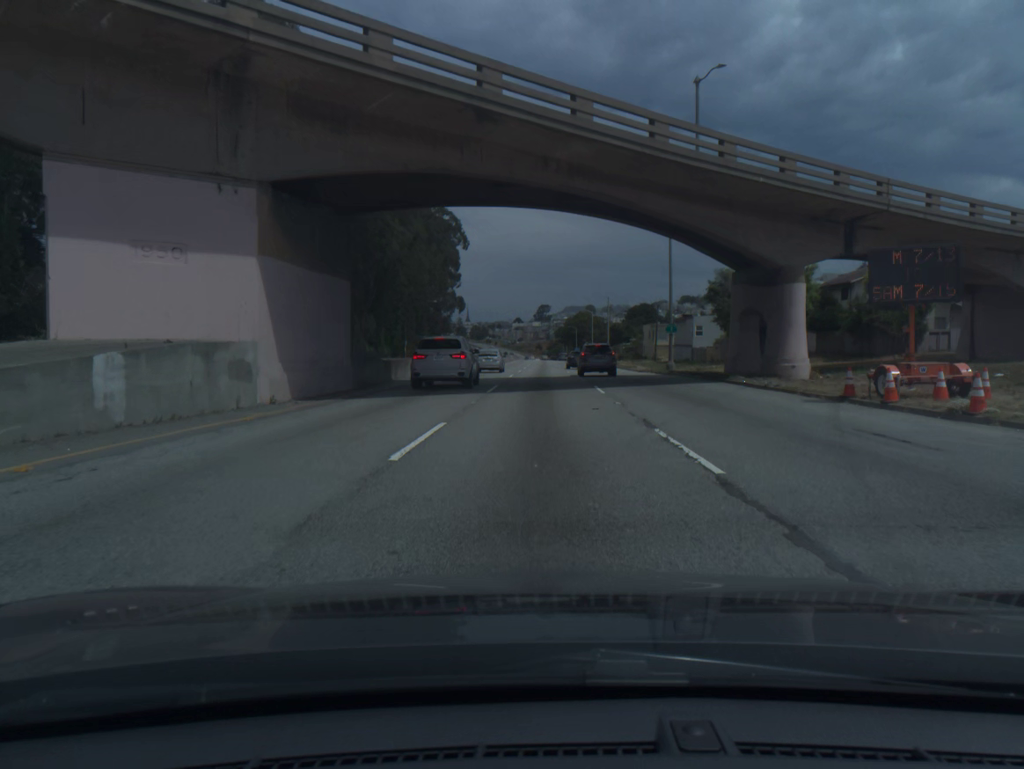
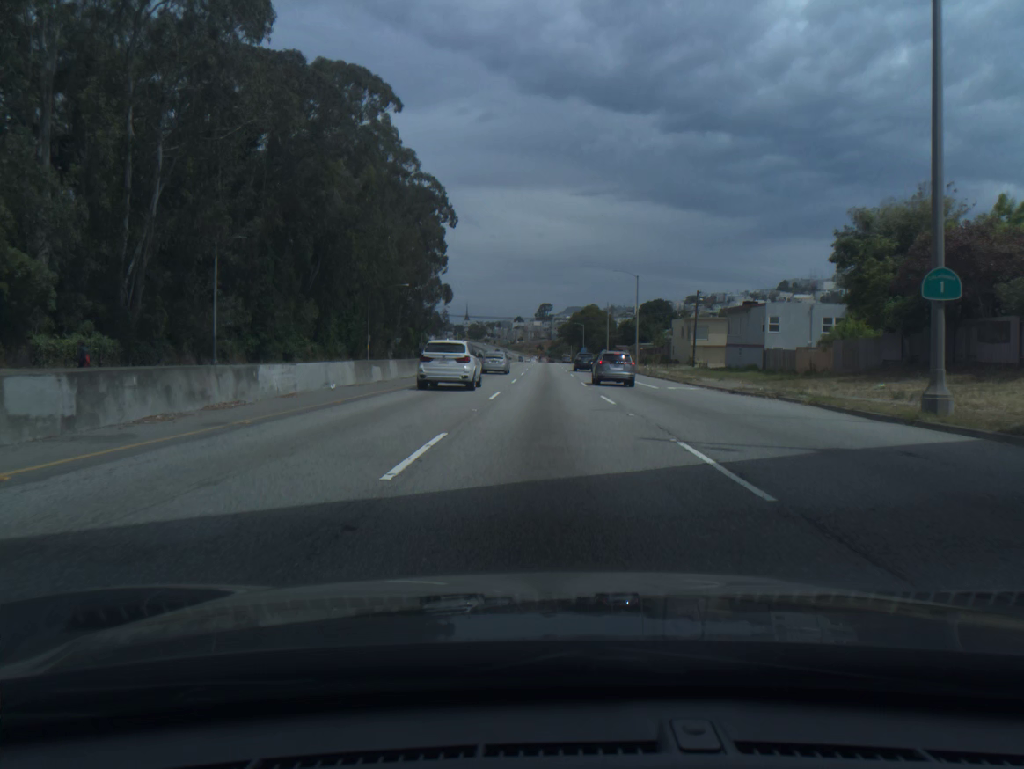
(0.0, +30.8) m; 0°
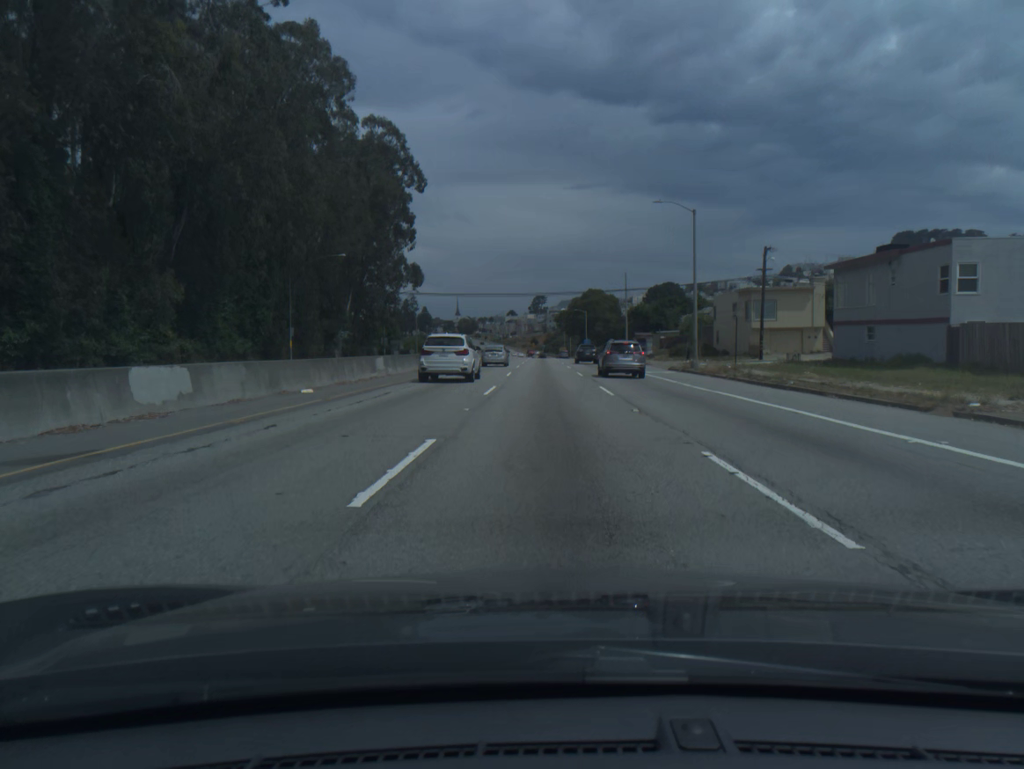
(+0.1, +30.6) m; 0°
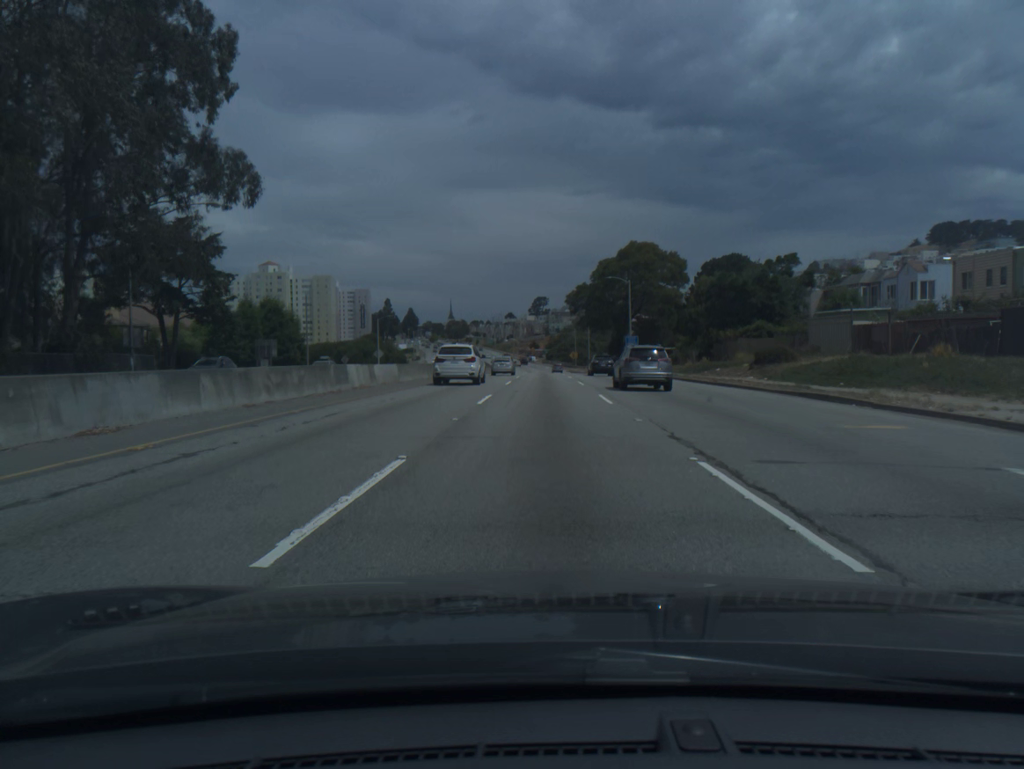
(+0.1, +75.2) m; 0°
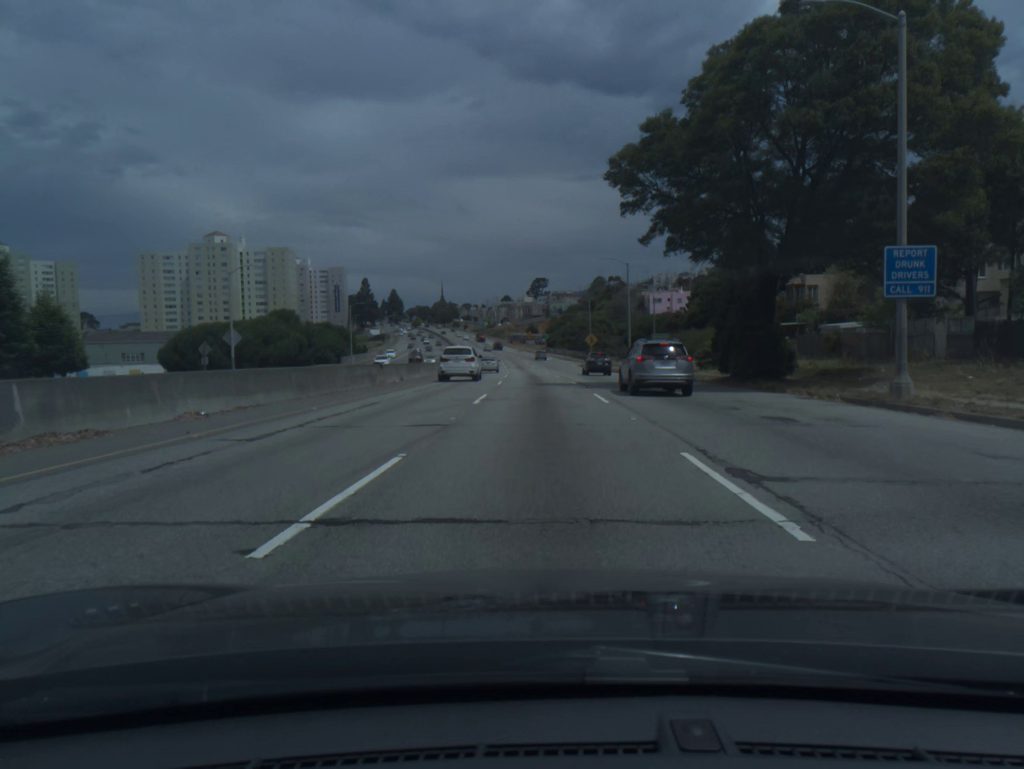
(+0.2, +58.9) m; 0°
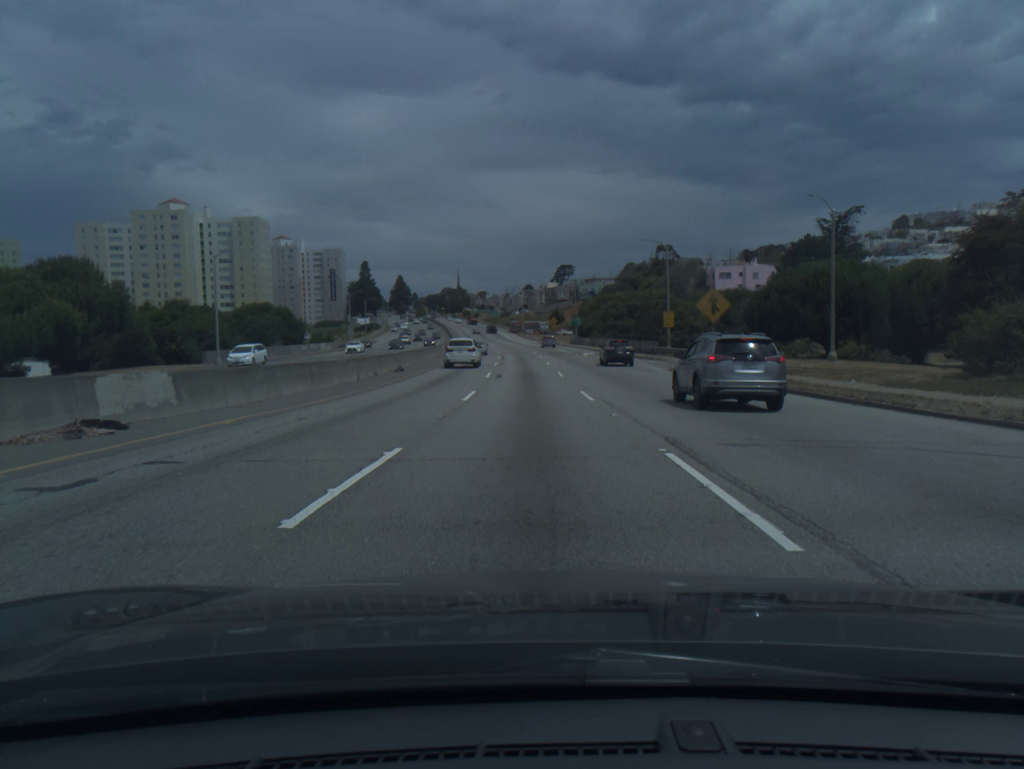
(-0.9, +58.6) m; -2°
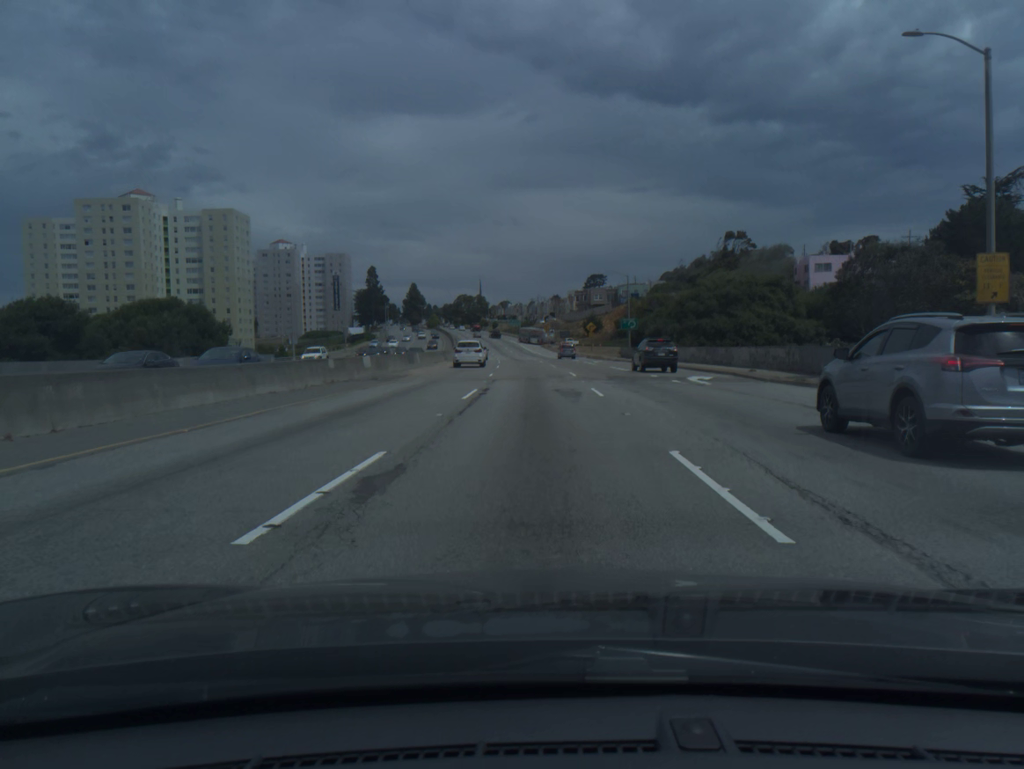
(-0.8, +44.4) m; -2°
